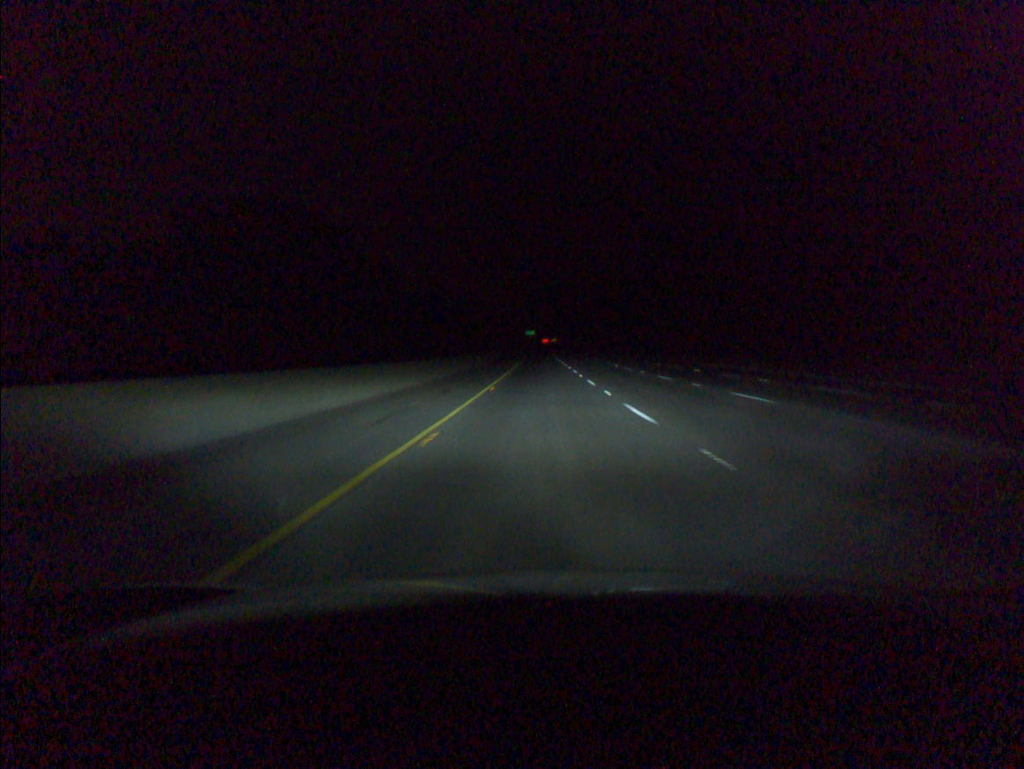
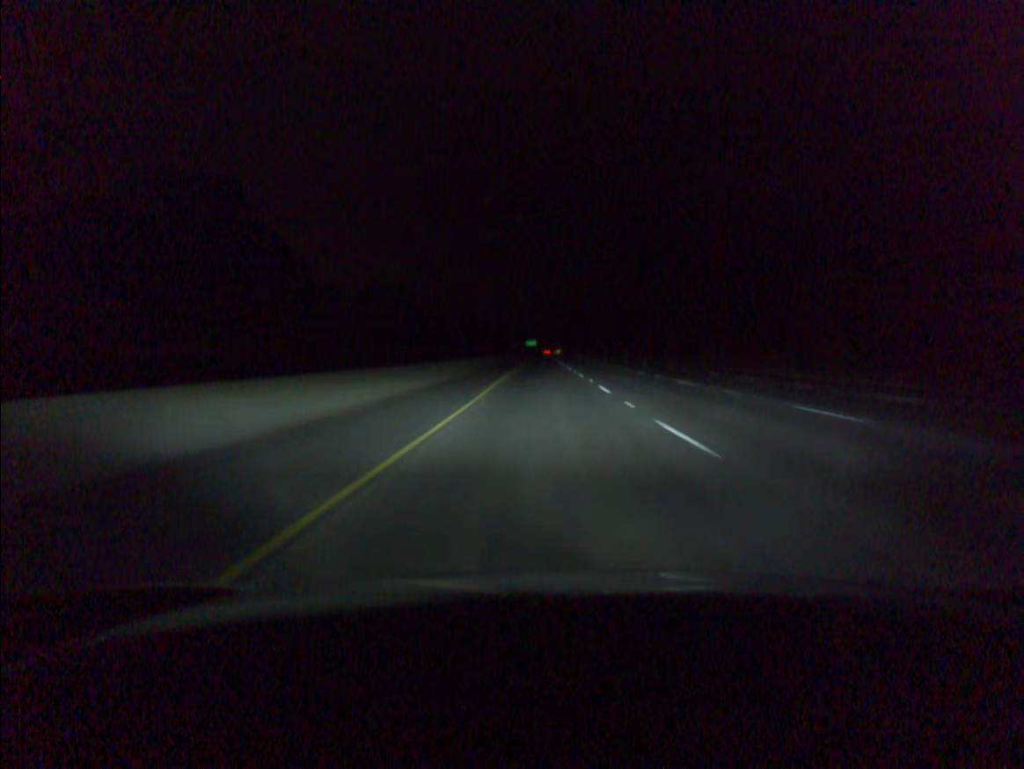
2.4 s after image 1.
(-0.6, +77.9) m; -1°
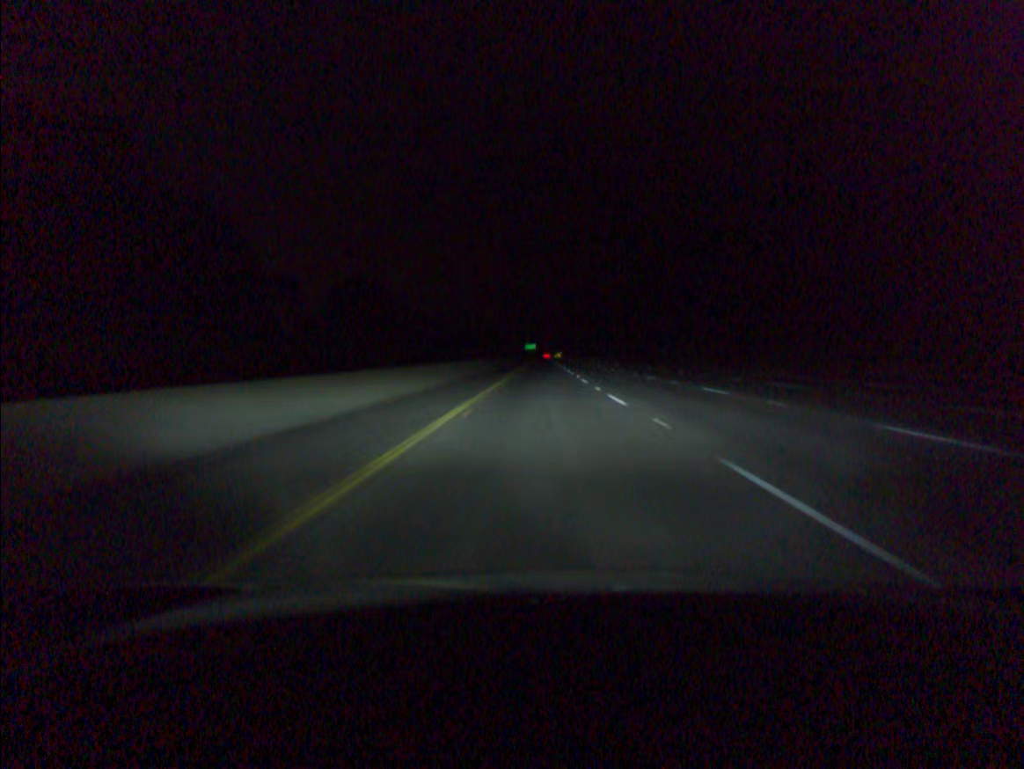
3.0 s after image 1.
(0.0, +19.4) m; 0°
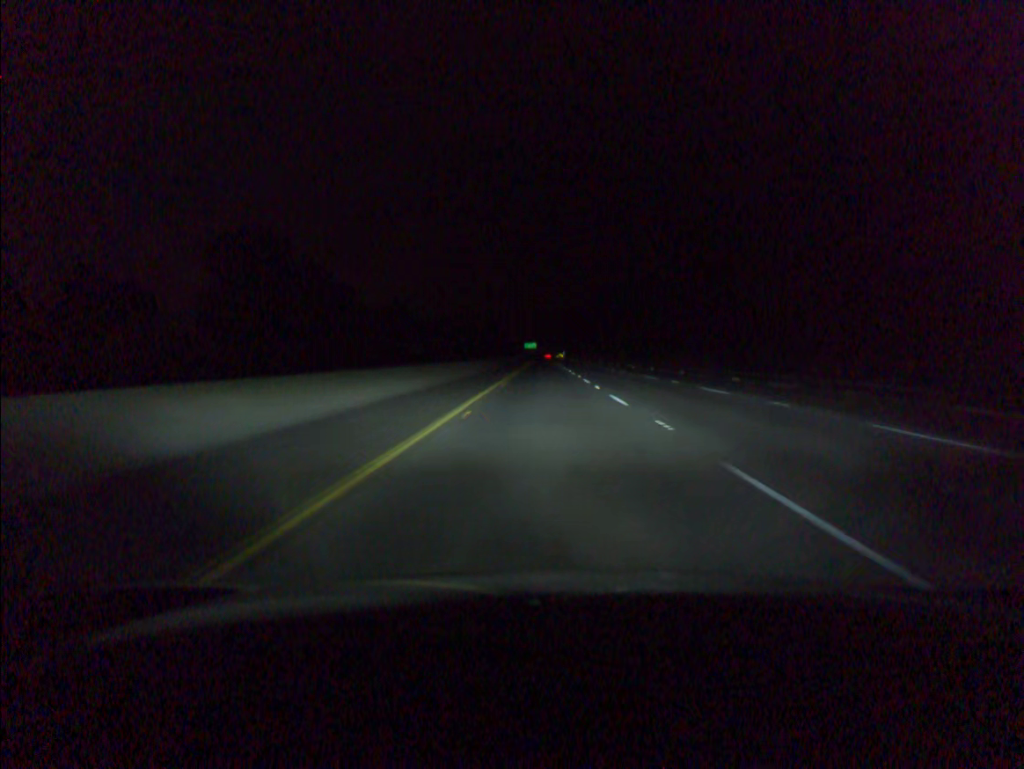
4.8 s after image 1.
(-0.1, +58.2) m; 0°
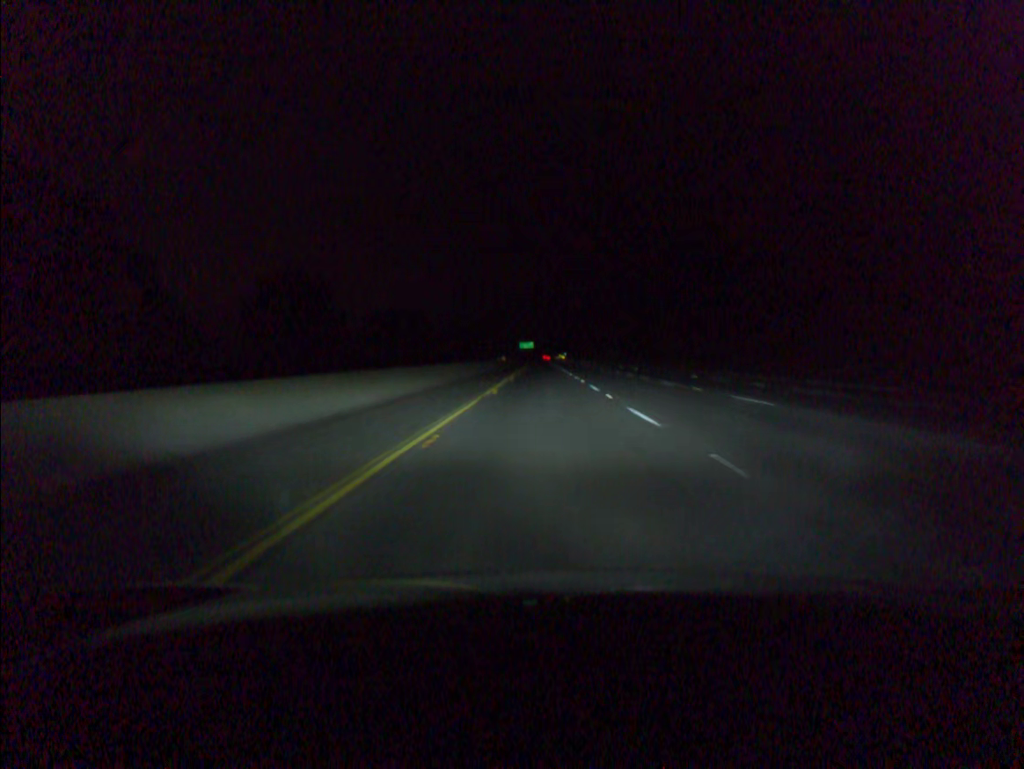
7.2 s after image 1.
(0.0, +77.7) m; 0°
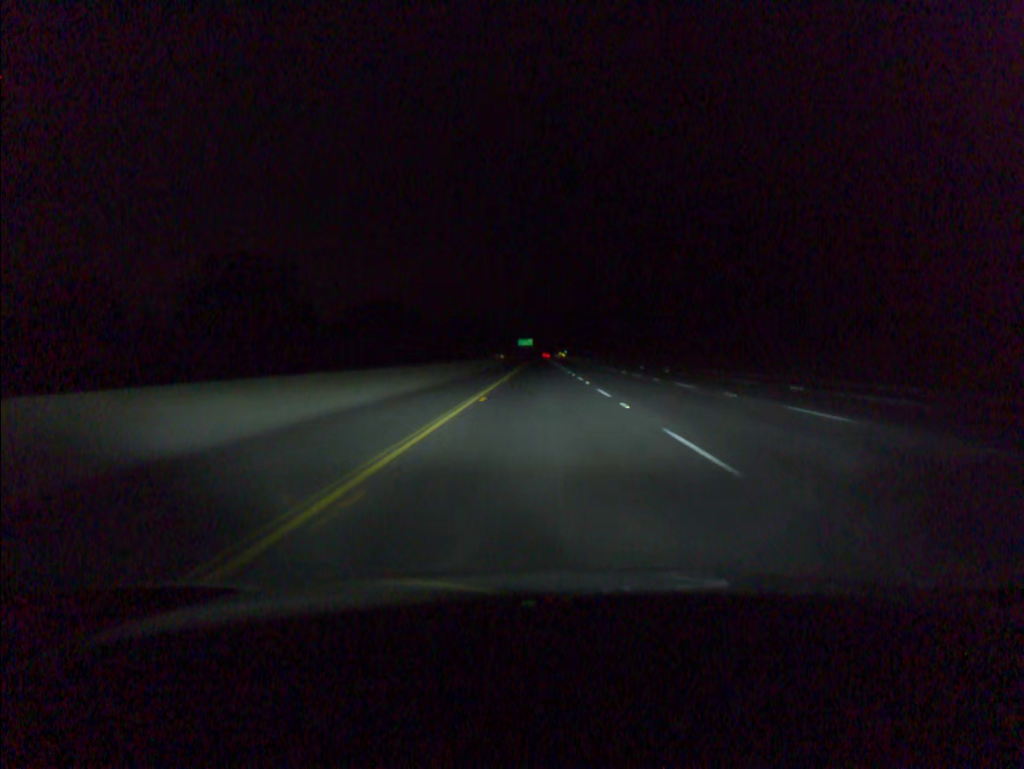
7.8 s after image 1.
(0.0, +19.4) m; 0°
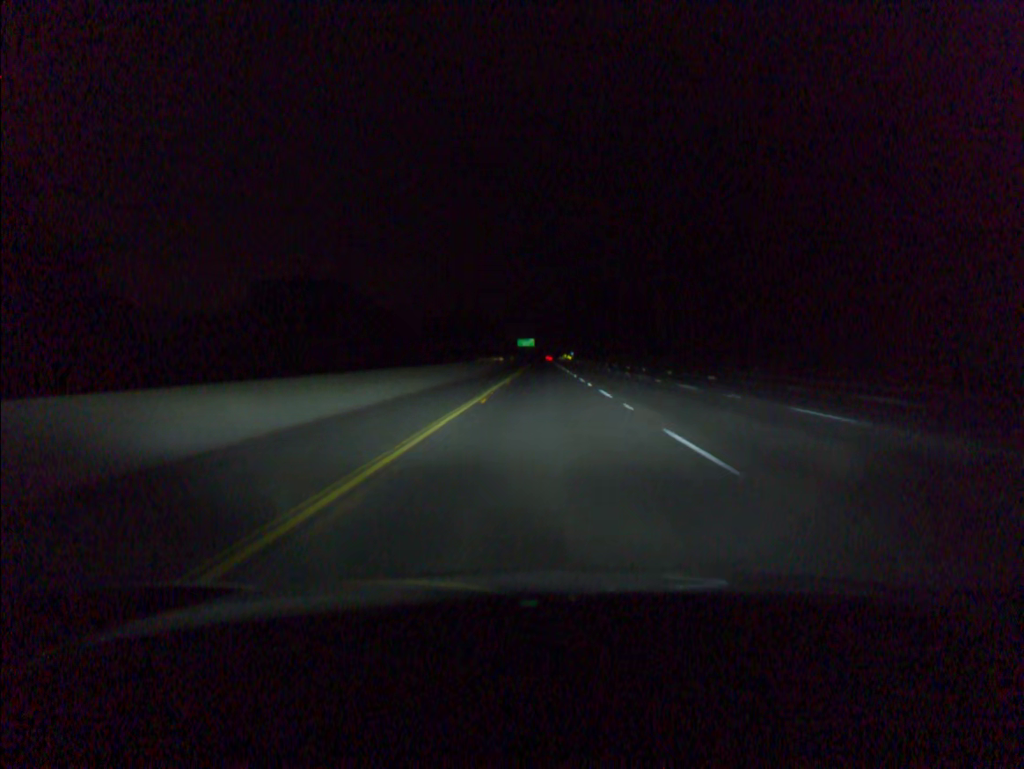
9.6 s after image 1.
(-0.1, +58.4) m; 0°
